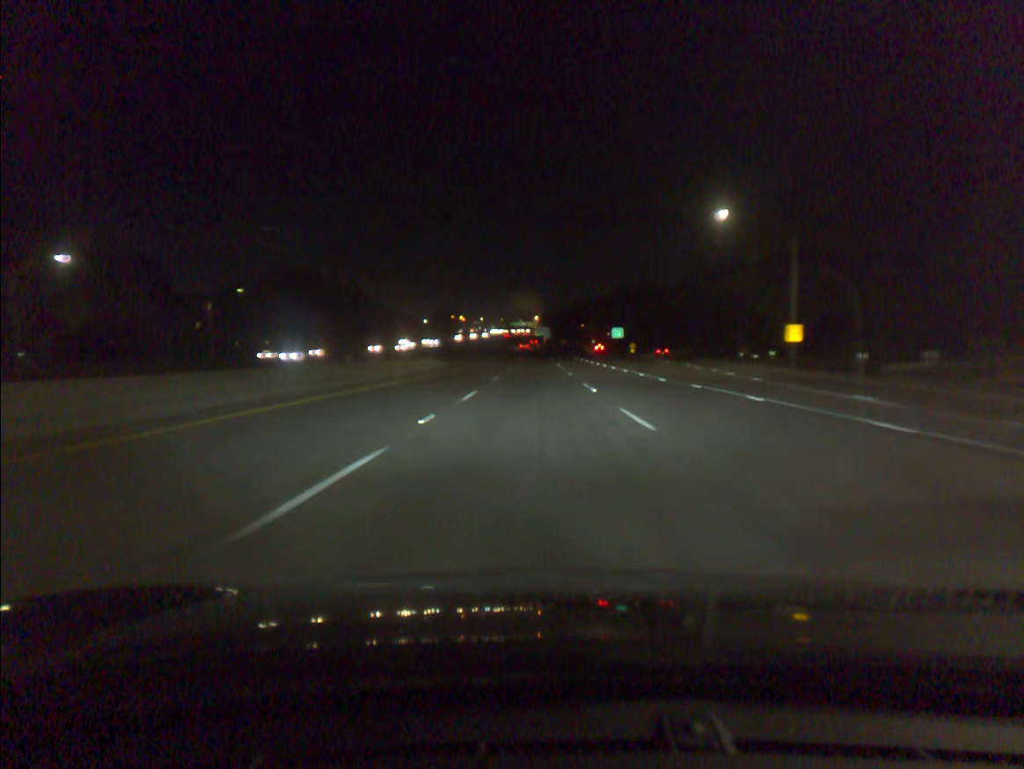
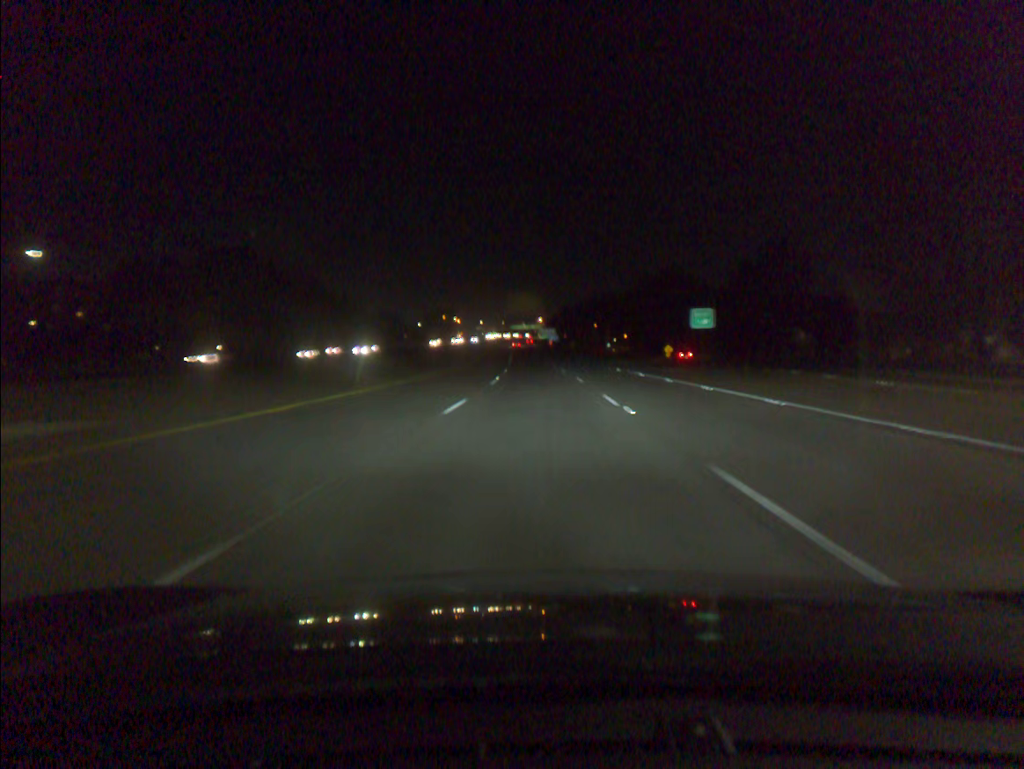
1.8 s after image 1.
(-0.1, +53.1) m; 0°
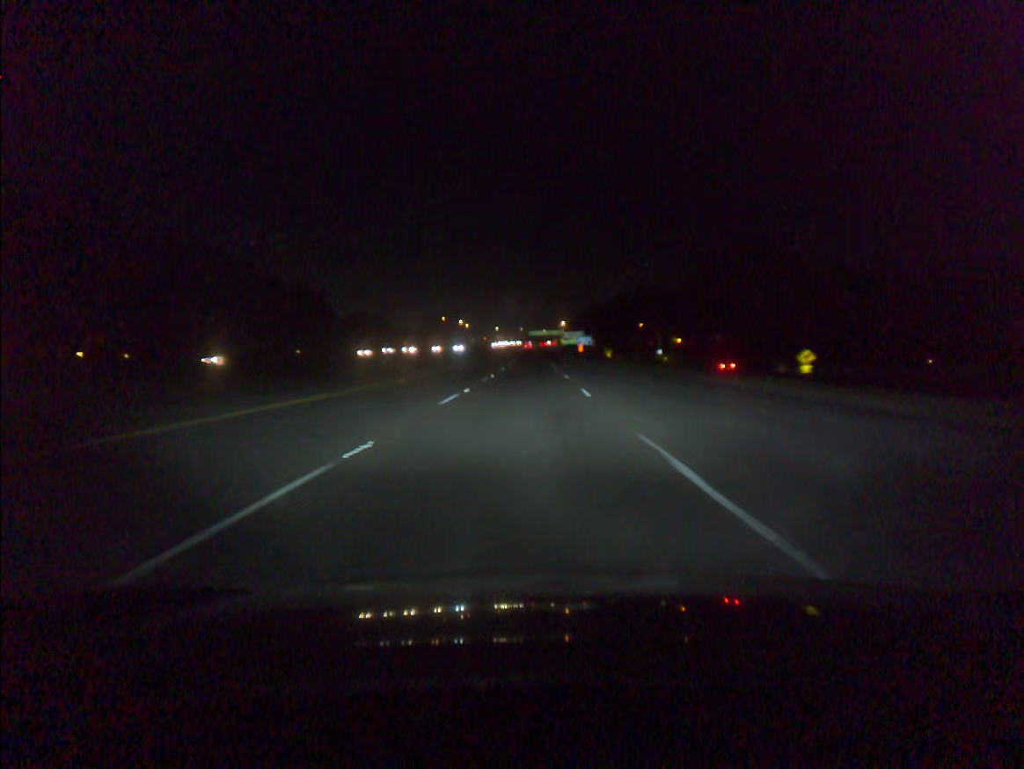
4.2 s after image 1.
(-0.6, +72.6) m; -2°
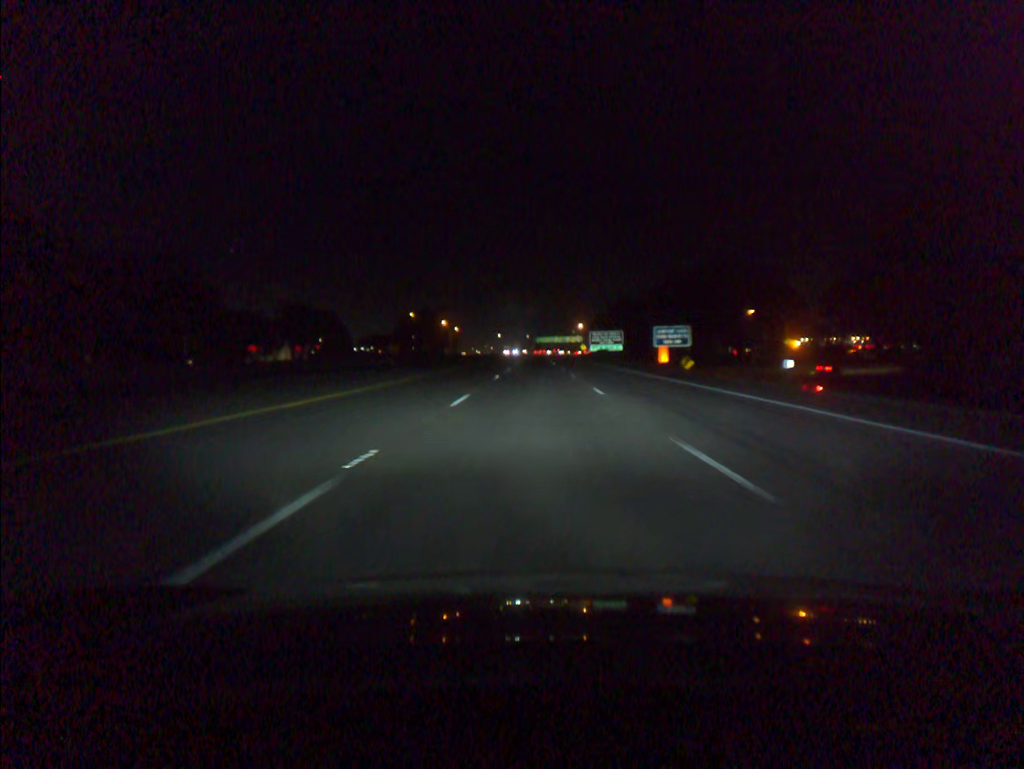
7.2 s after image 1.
(-1.1, +92.0) m; -1°
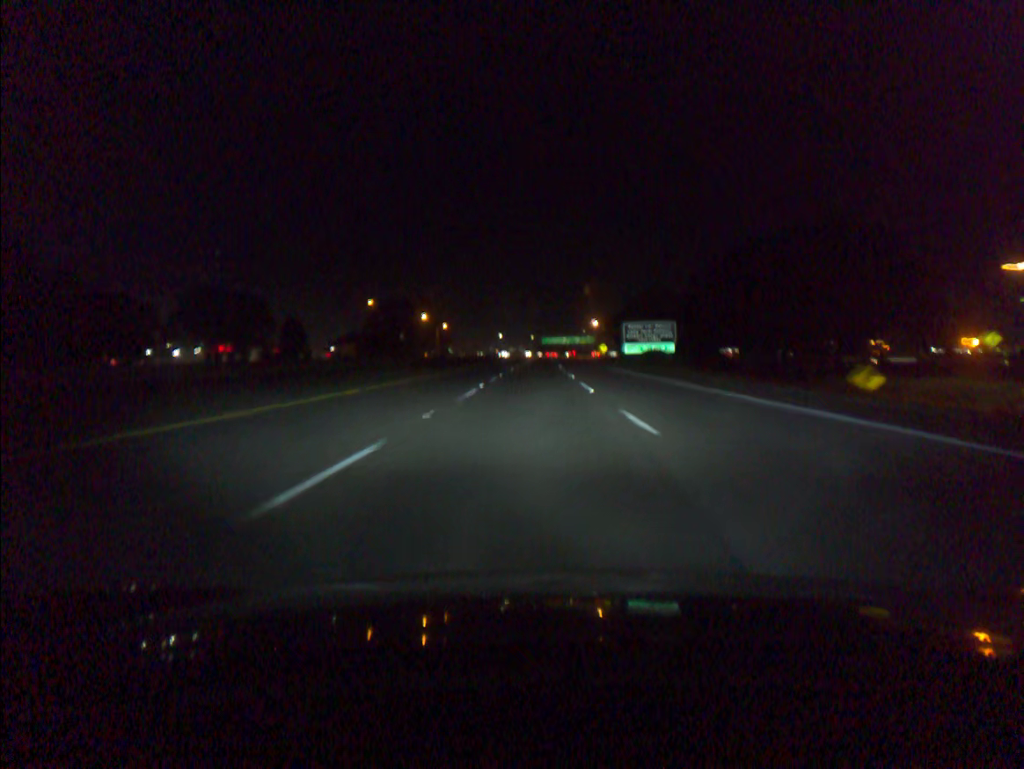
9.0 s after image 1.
(-0.1, +54.8) m; 0°
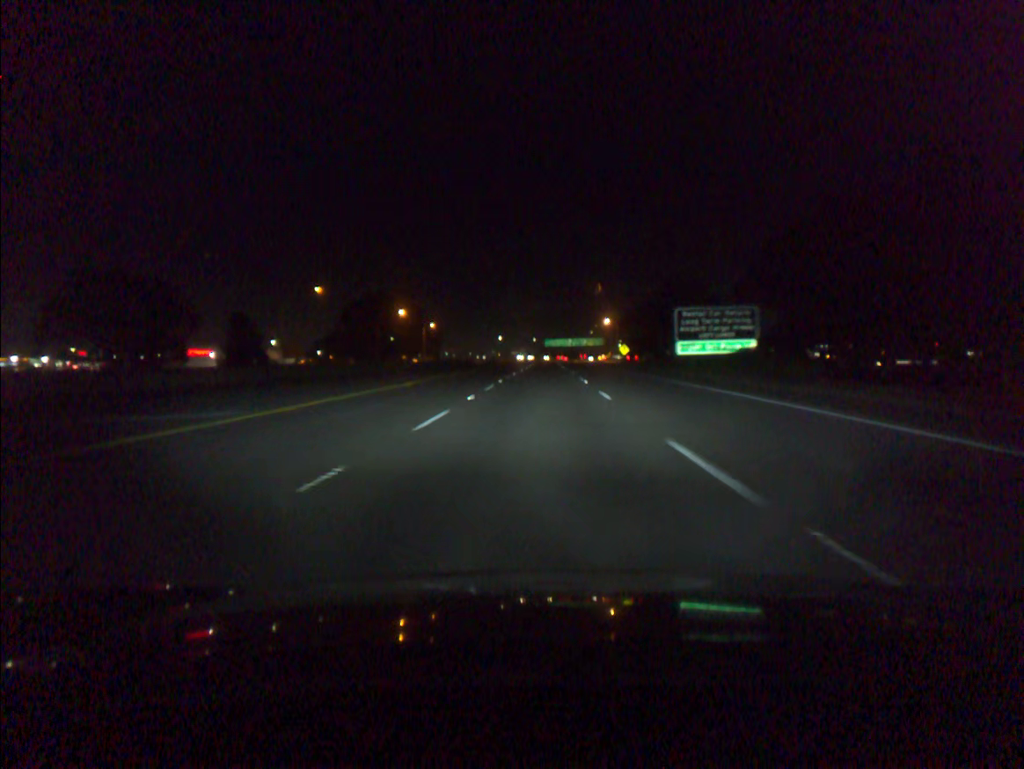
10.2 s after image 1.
(-0.1, +36.5) m; 0°
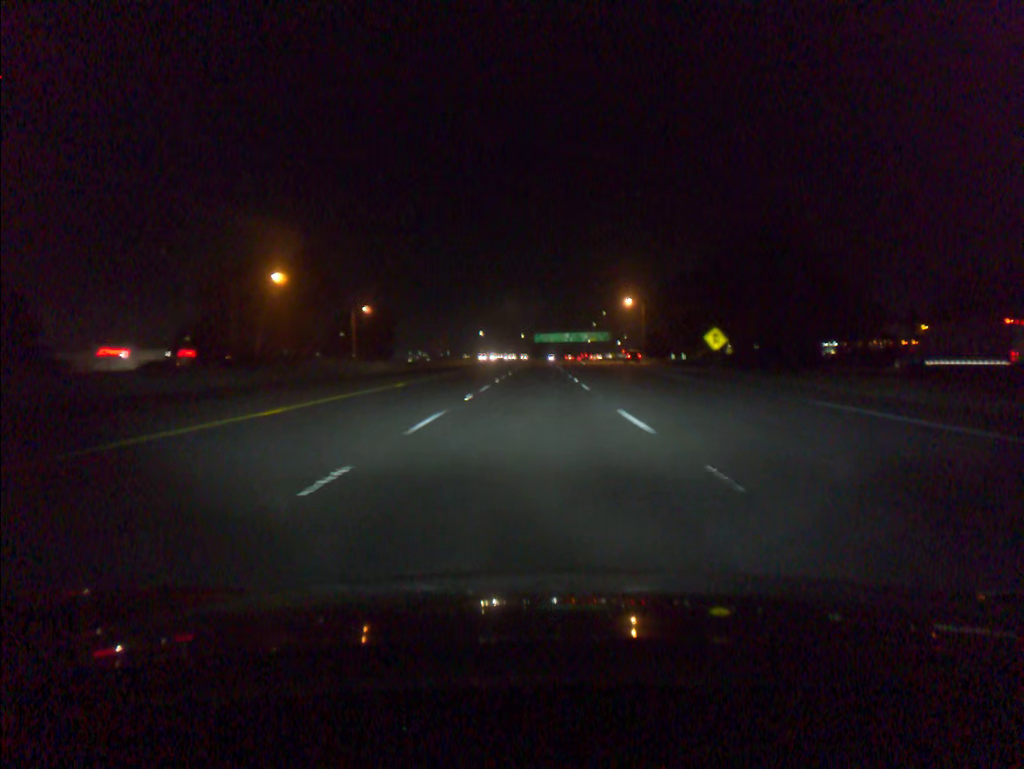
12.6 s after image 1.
(+0.5, +72.8) m; +1°
